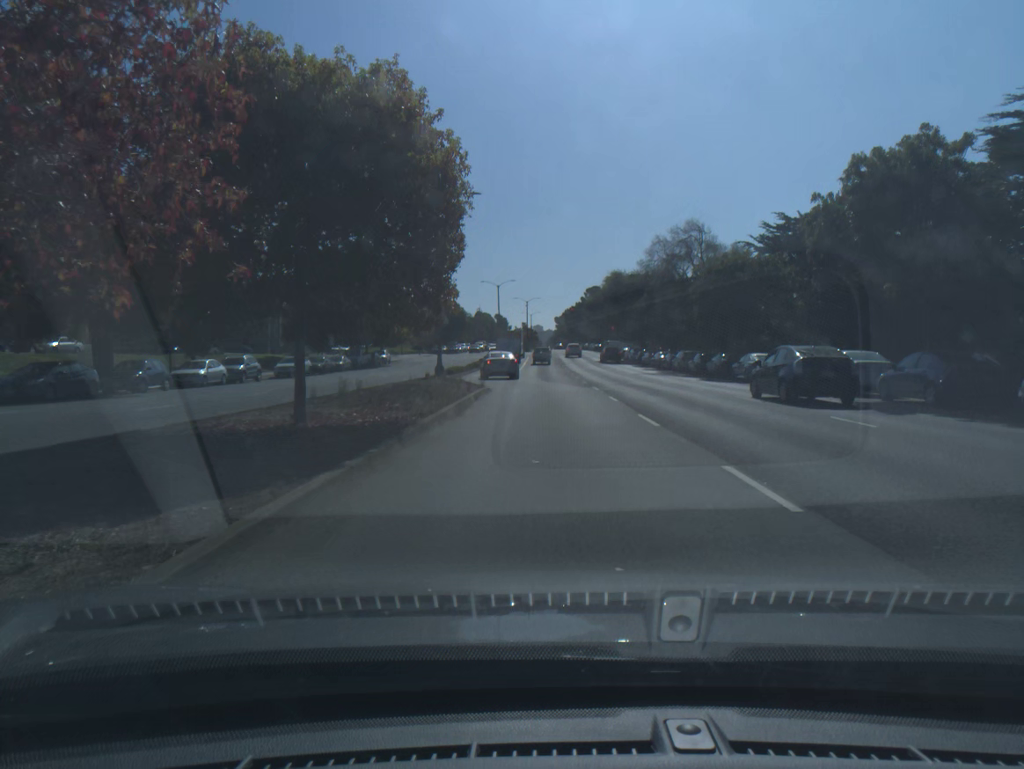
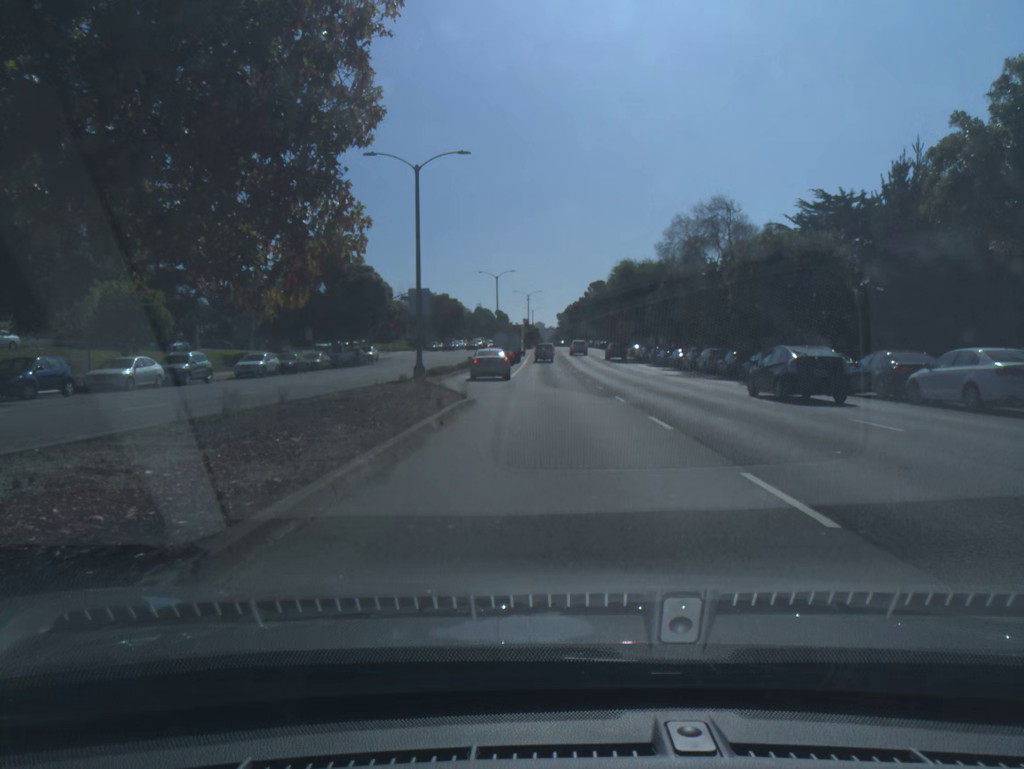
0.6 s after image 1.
(0.0, +7.9) m; 0°
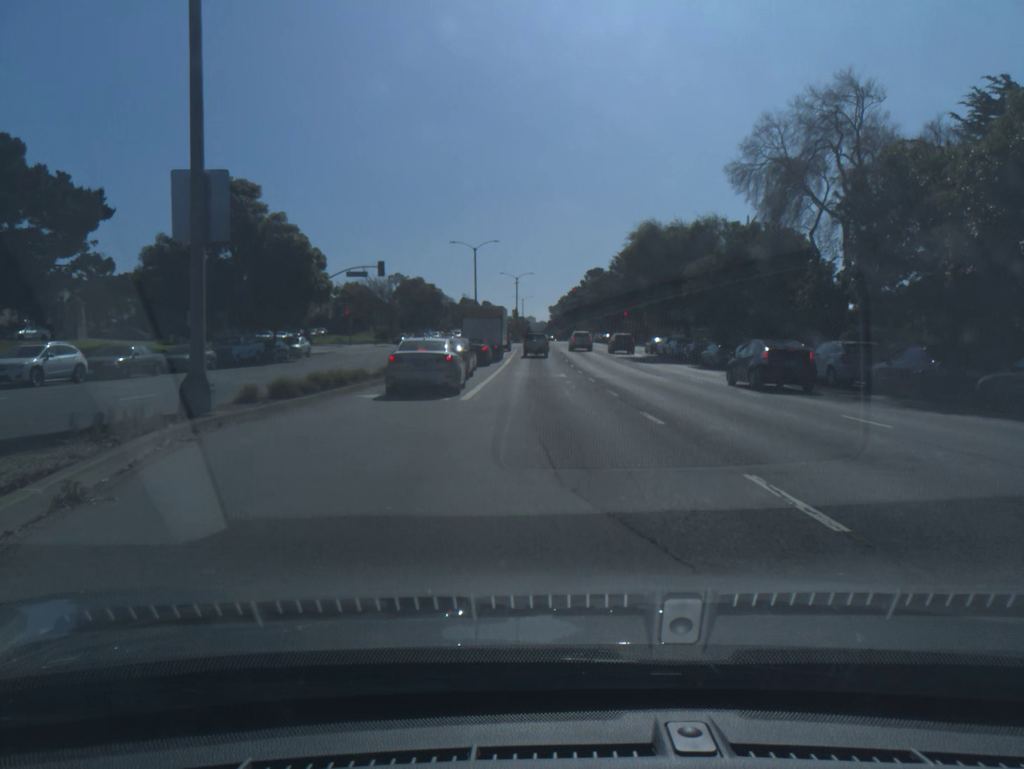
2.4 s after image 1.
(+0.1, +22.0) m; 0°
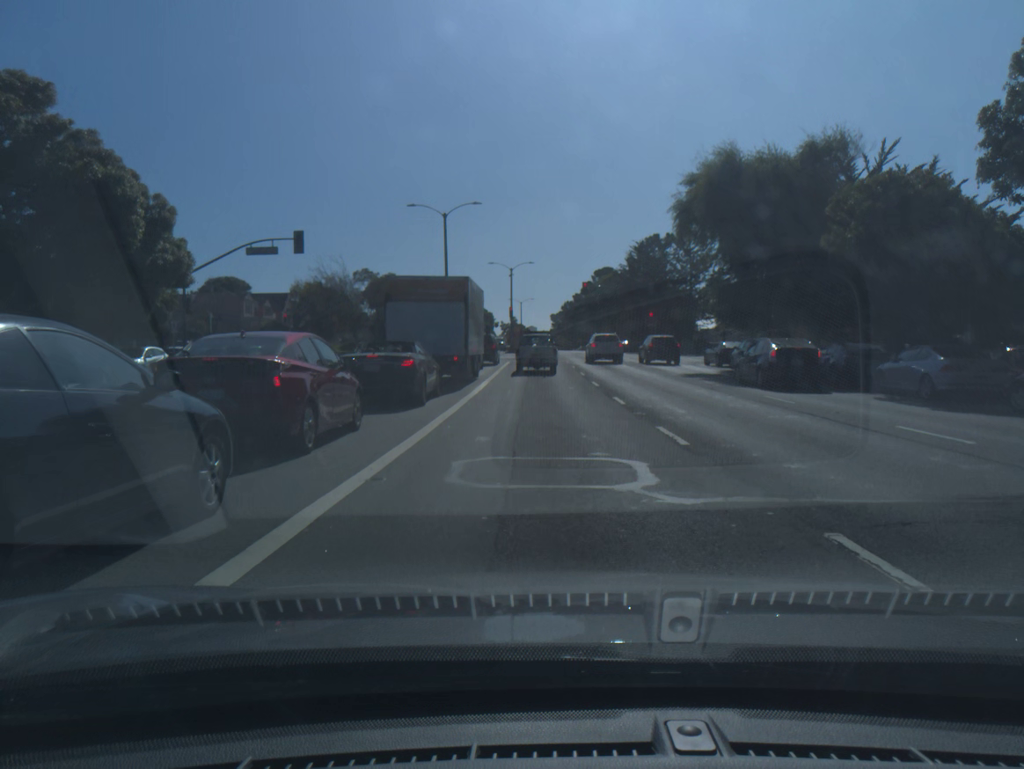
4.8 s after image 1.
(0.0, +24.2) m; 0°
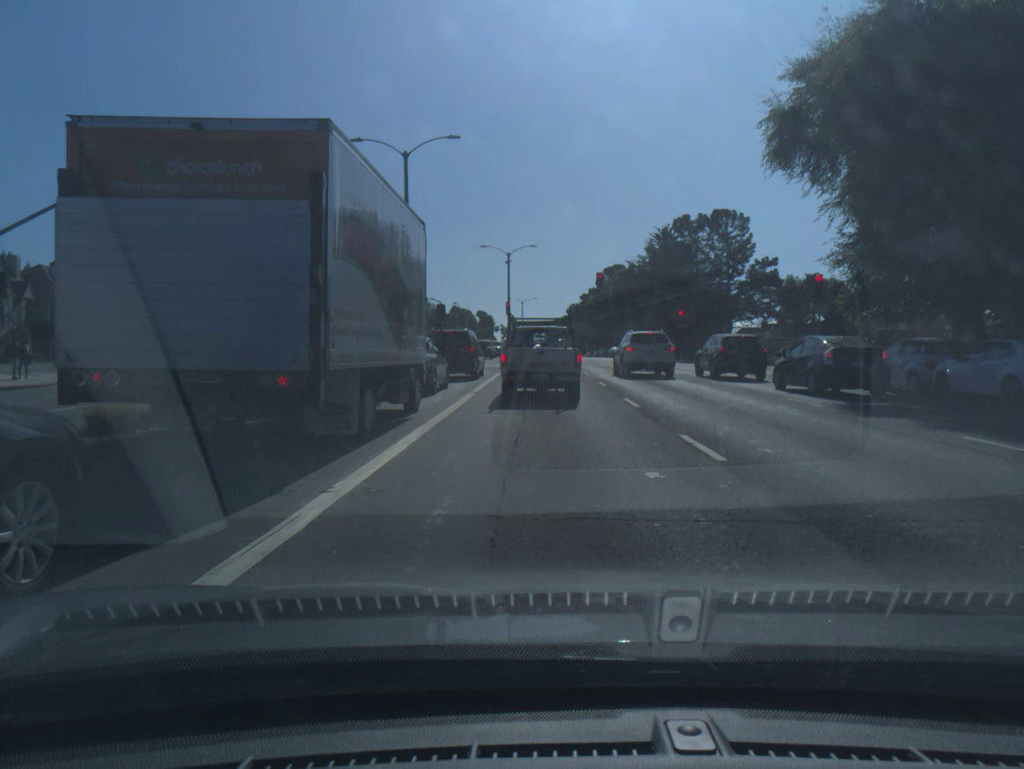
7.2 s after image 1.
(-0.1, +16.4) m; 0°
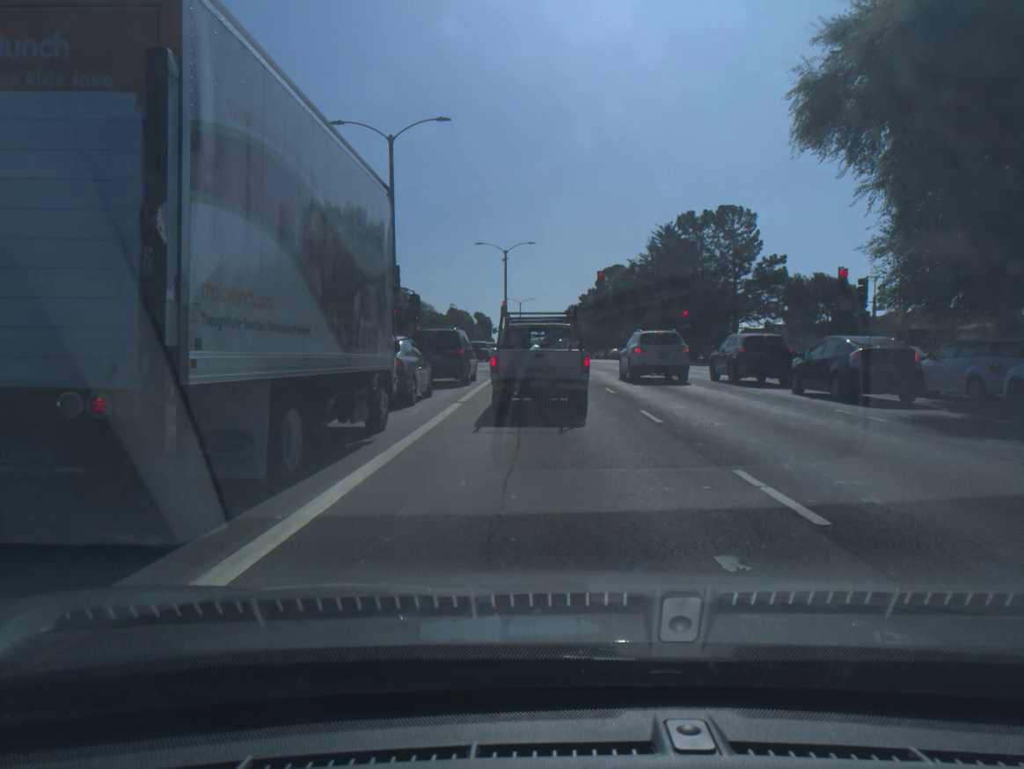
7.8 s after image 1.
(0.0, +3.1) m; 0°
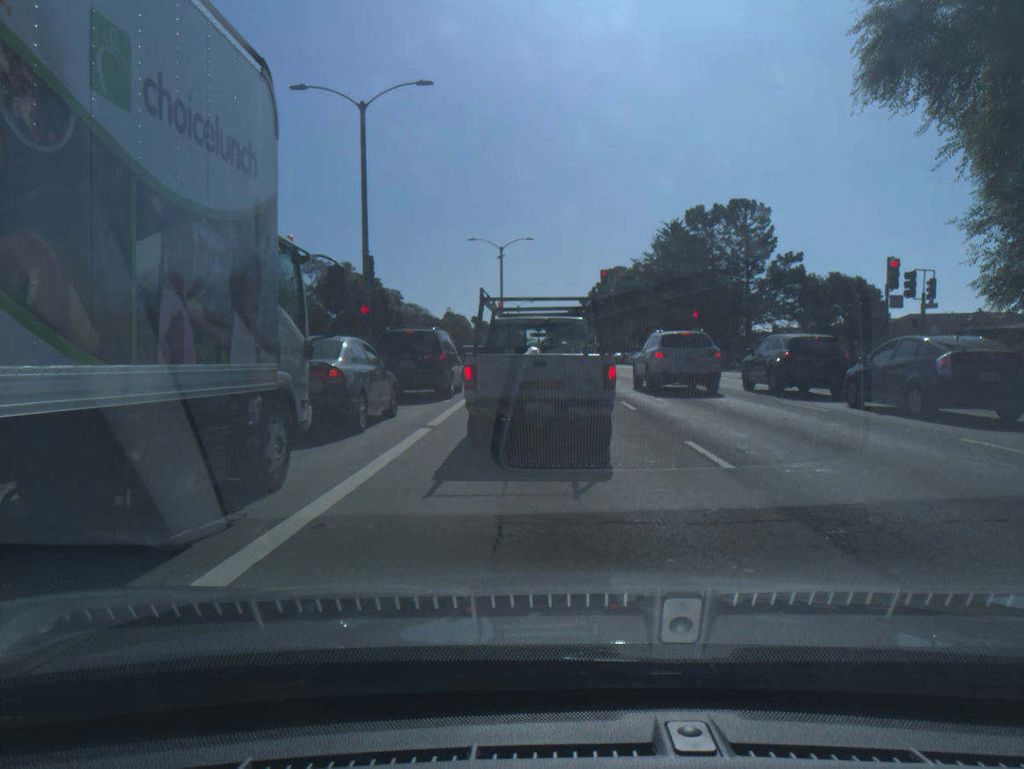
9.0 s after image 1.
(0.0, +4.7) m; 0°
